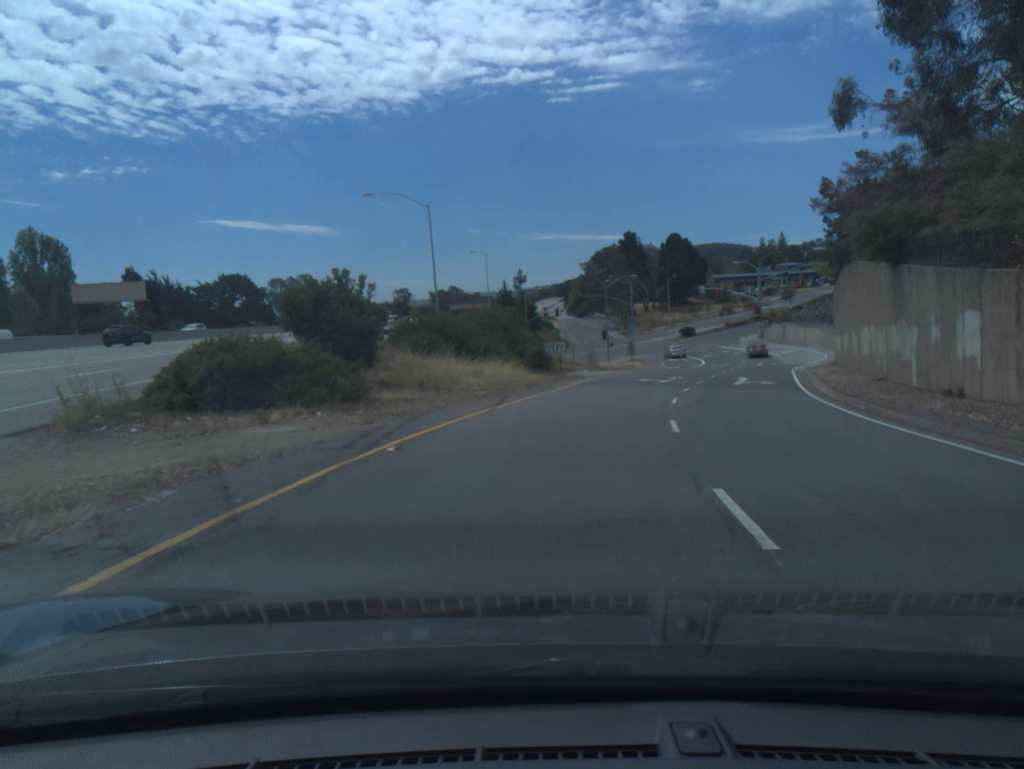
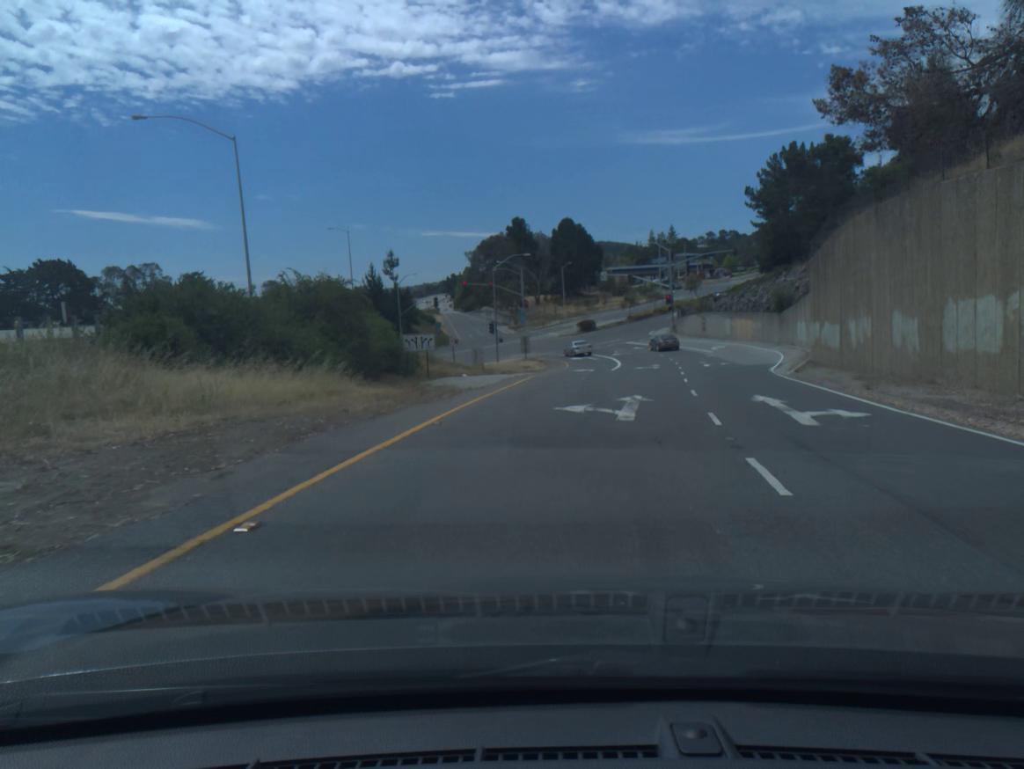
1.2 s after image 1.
(+1.4, +19.0) m; +8°
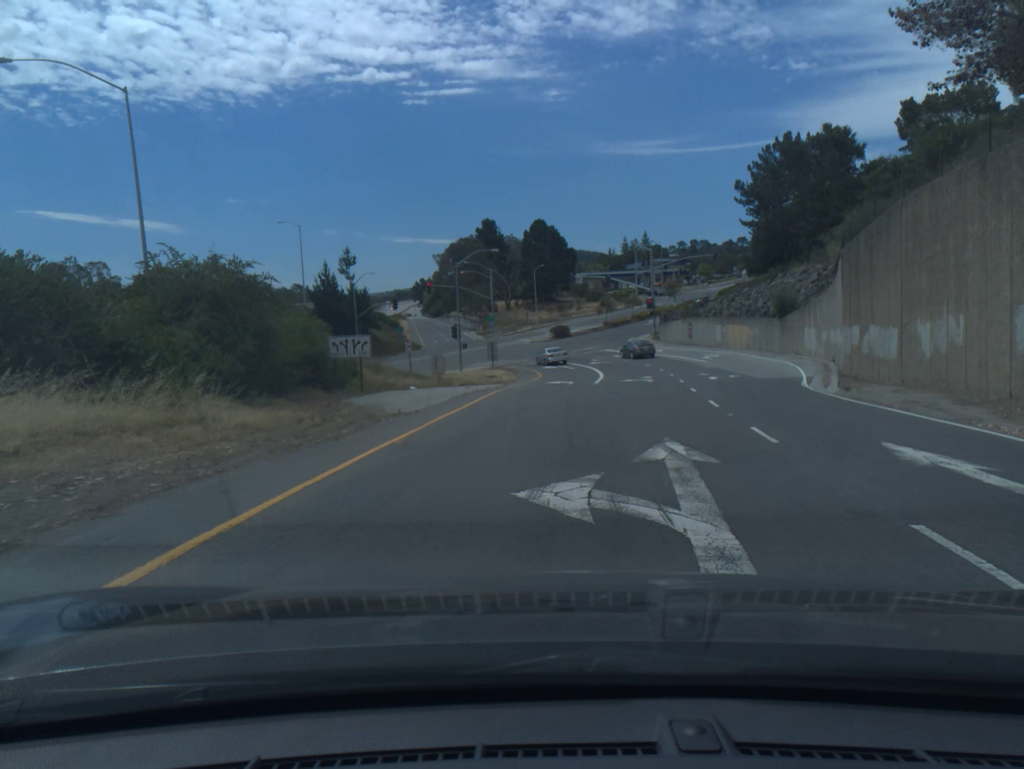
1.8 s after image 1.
(+0.1, +8.8) m; +2°
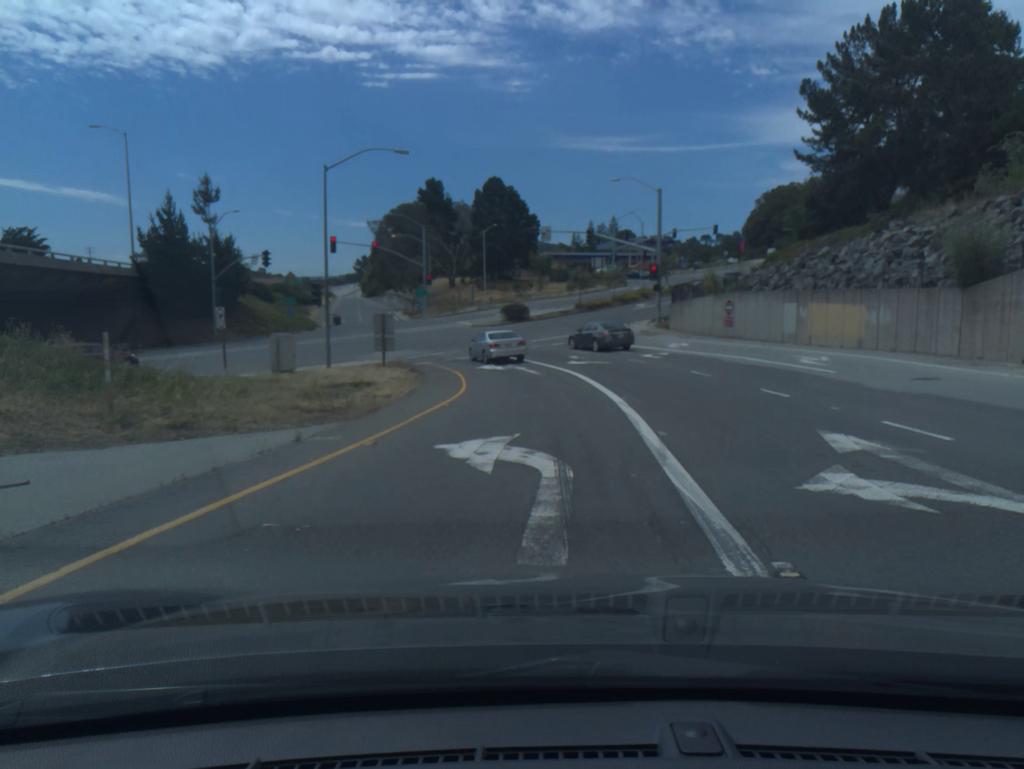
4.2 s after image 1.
(+0.8, +30.1) m; +3°
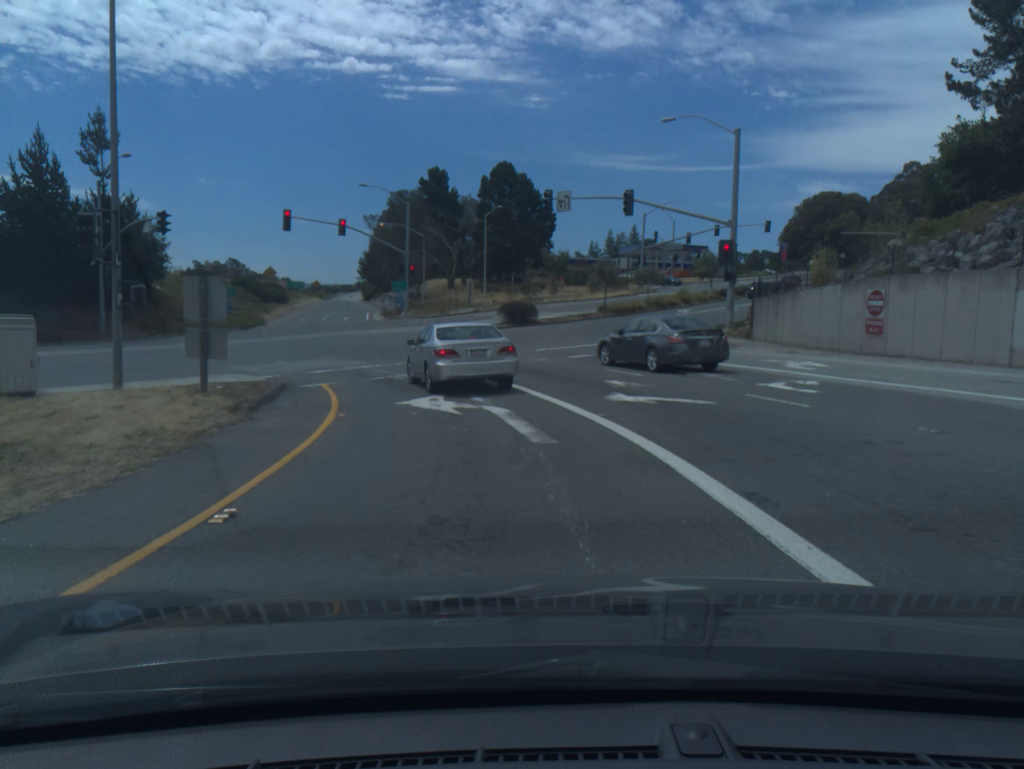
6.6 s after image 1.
(+0.1, +19.2) m; -2°
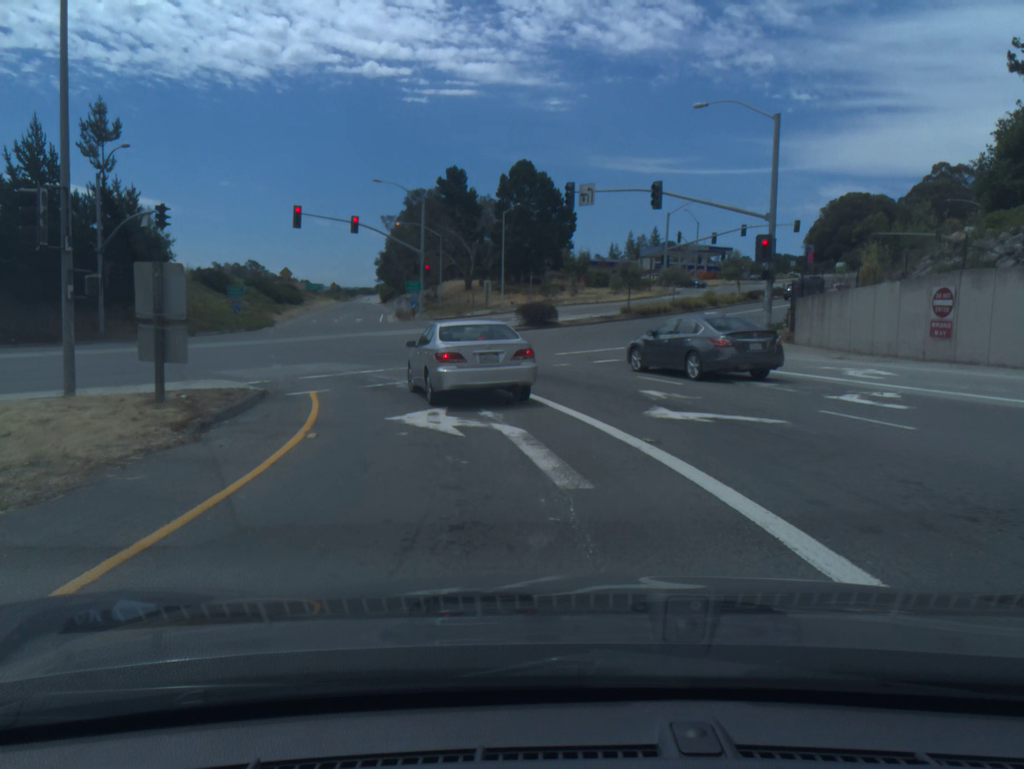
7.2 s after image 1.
(0.0, +2.9) m; -2°
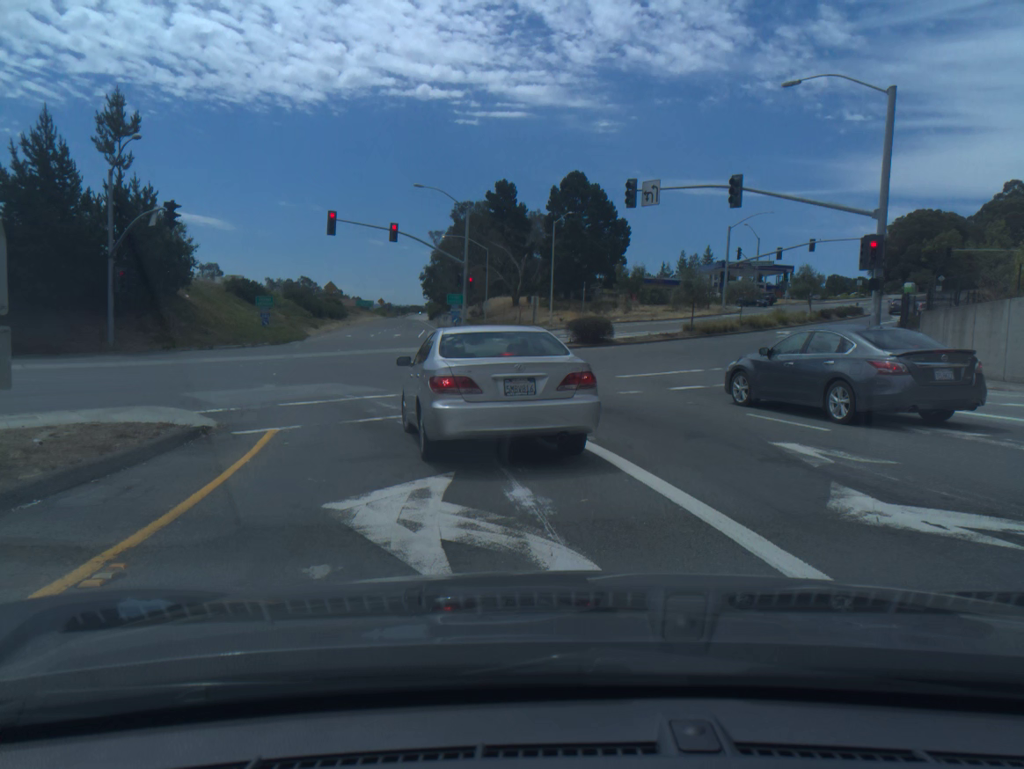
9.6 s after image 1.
(-0.2, +5.9) m; -4°
